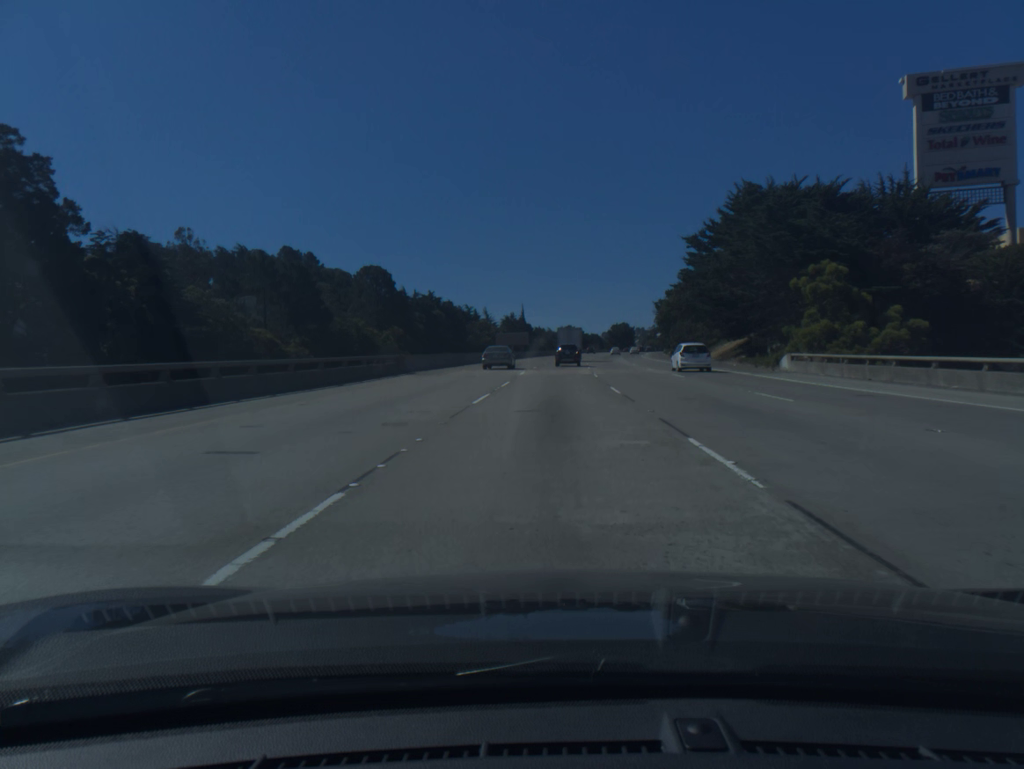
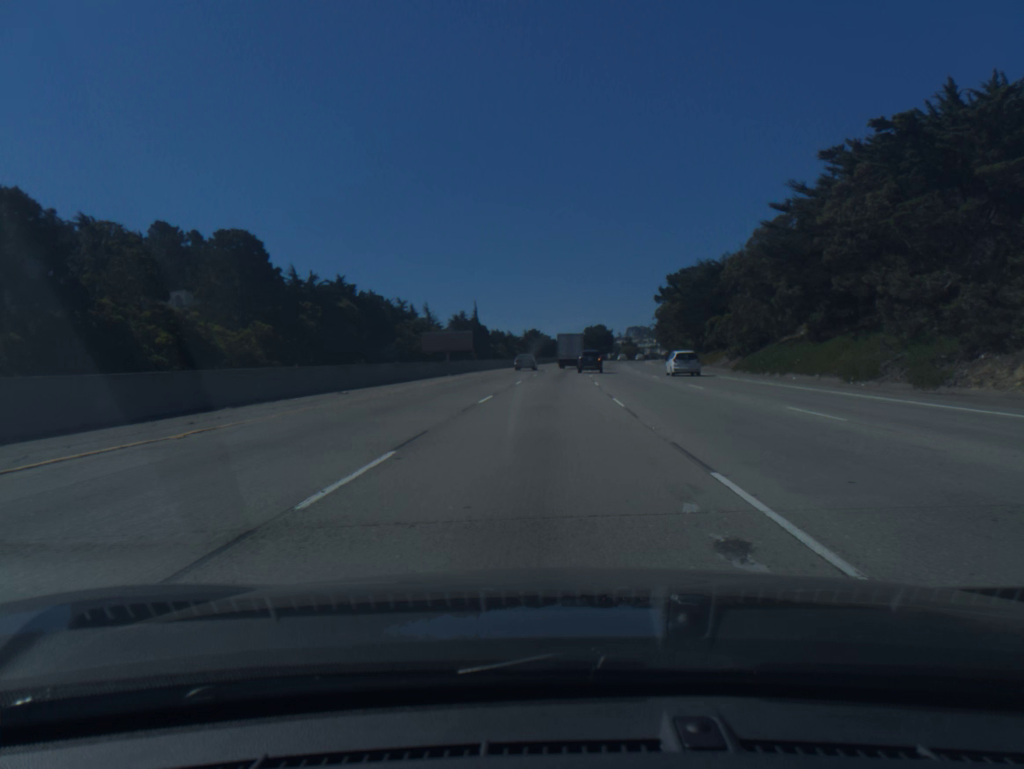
(+1.6, +61.0) m; +3°
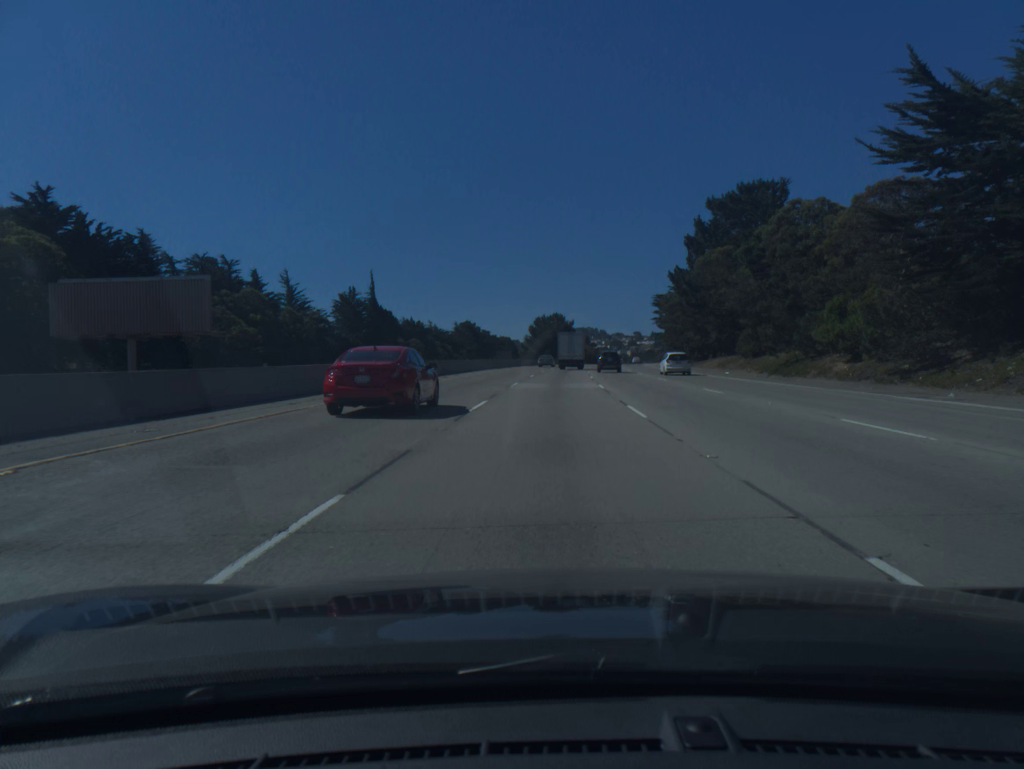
(+2.2, +76.2) m; +4°
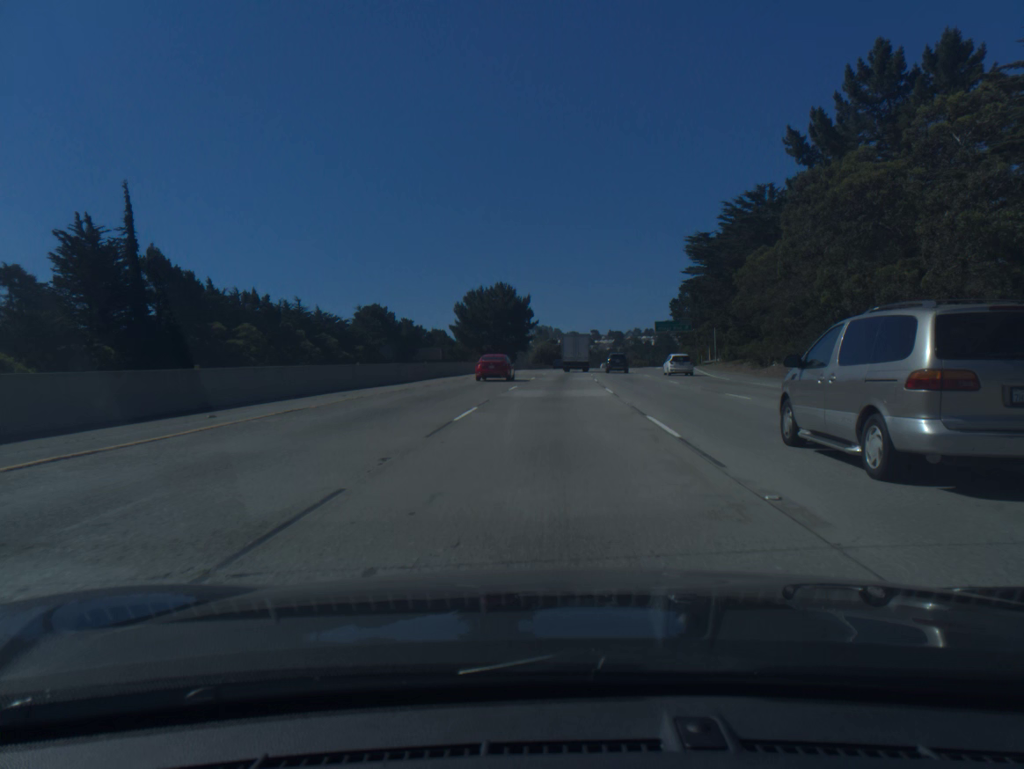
(+2.3, +76.8) m; +3°
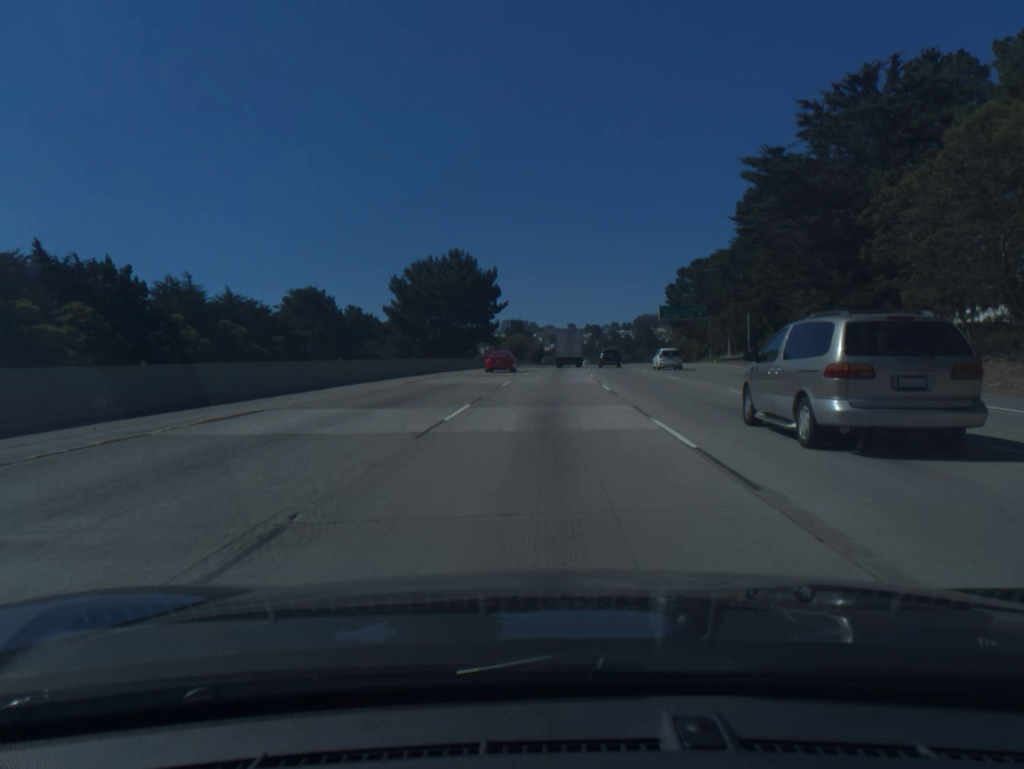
(+0.5, +31.0) m; +2°
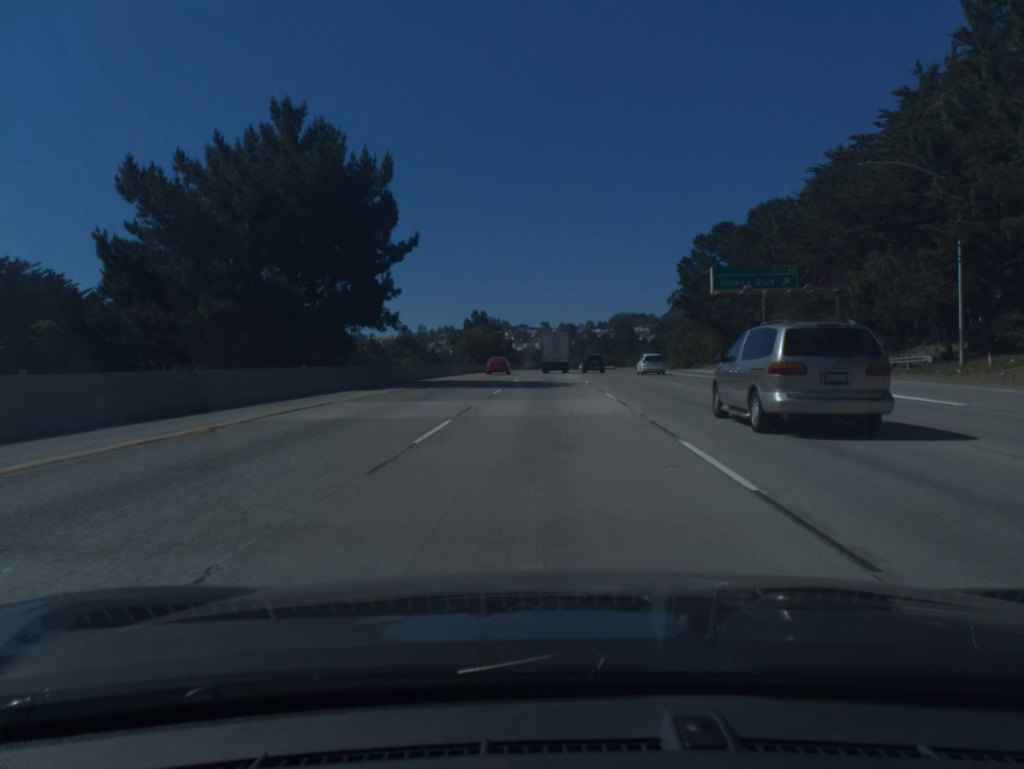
(+0.8, +46.9) m; +2°
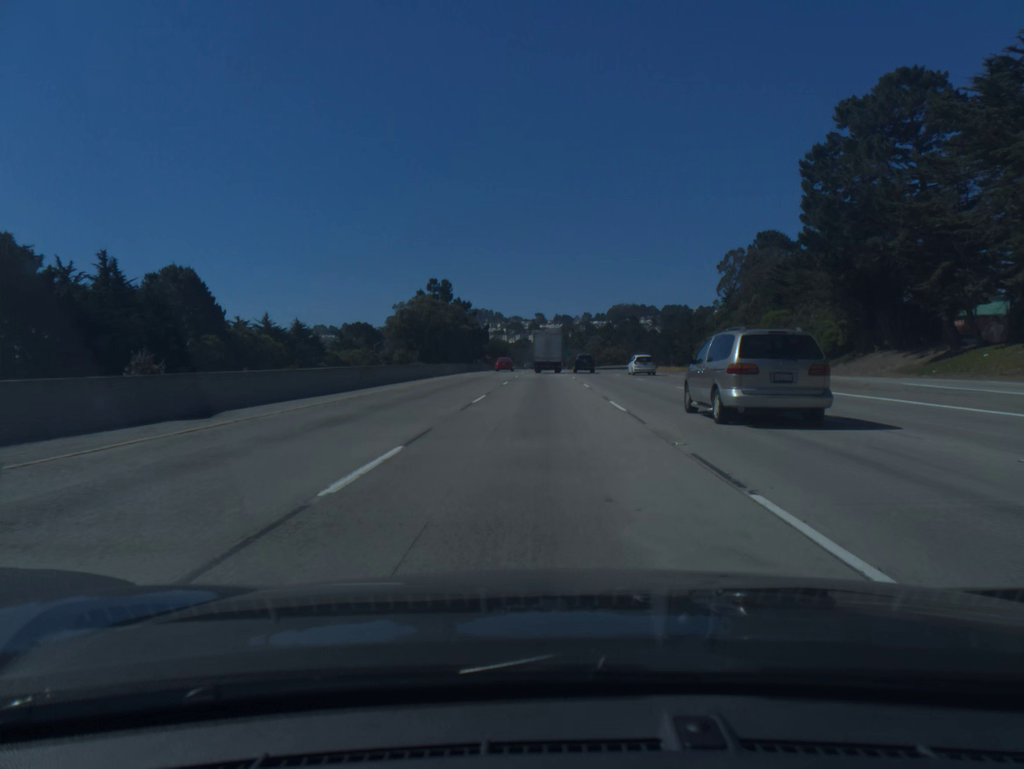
(+0.5, +62.9) m; 0°
